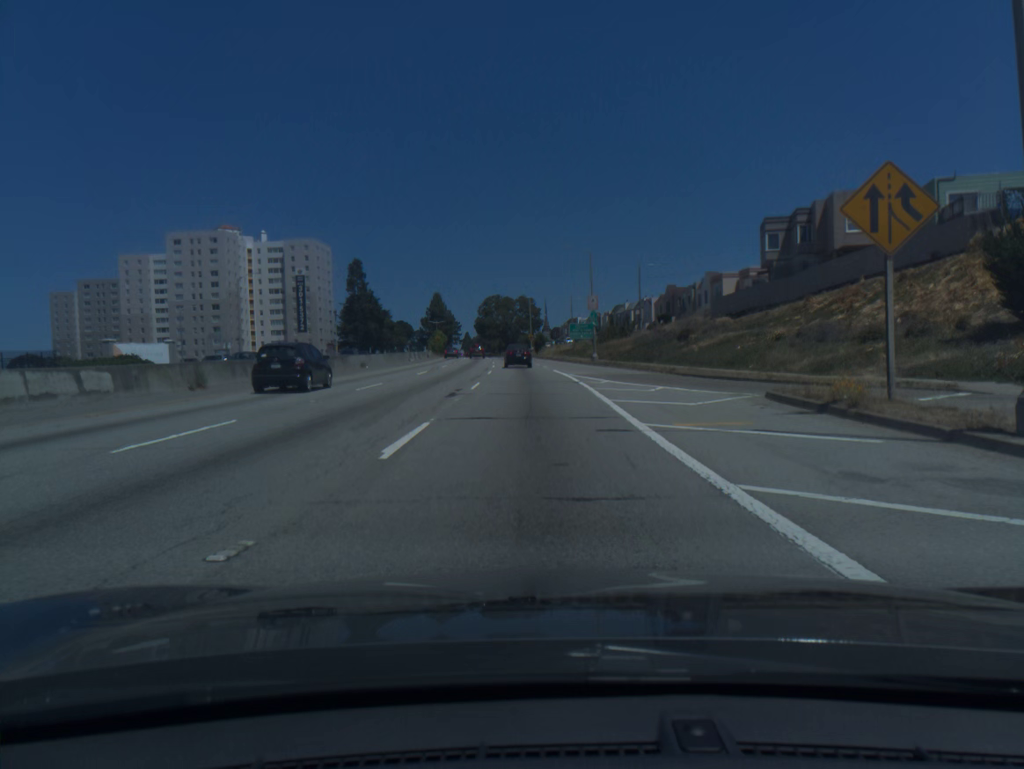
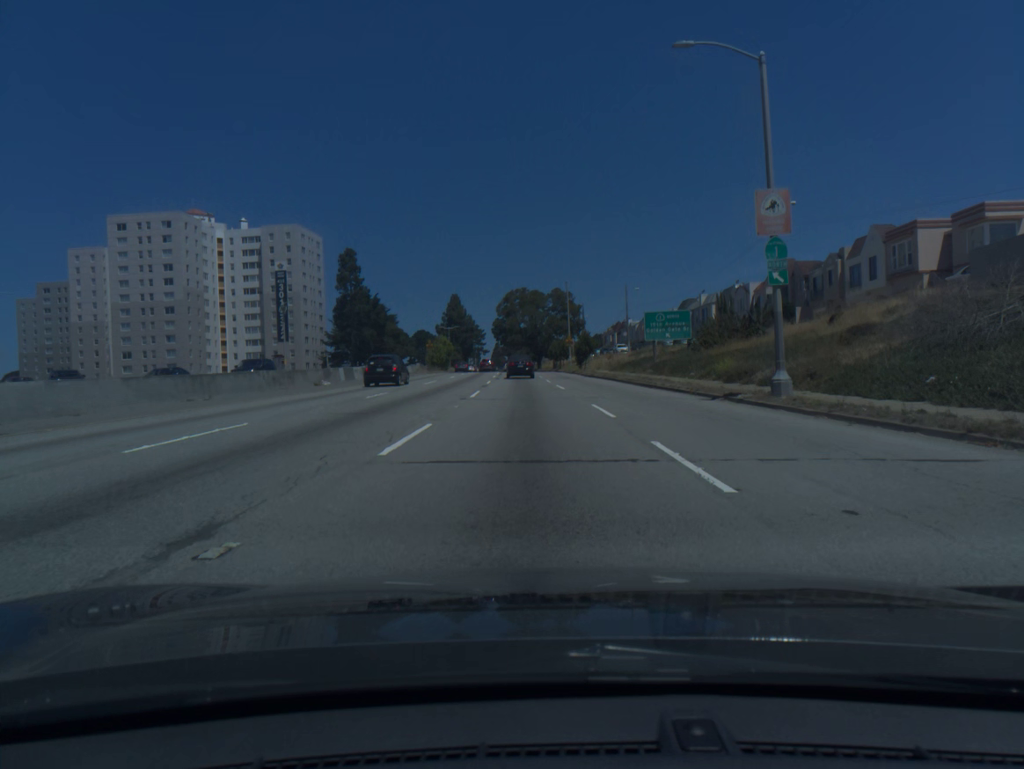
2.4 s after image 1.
(-0.8, +44.5) m; -2°
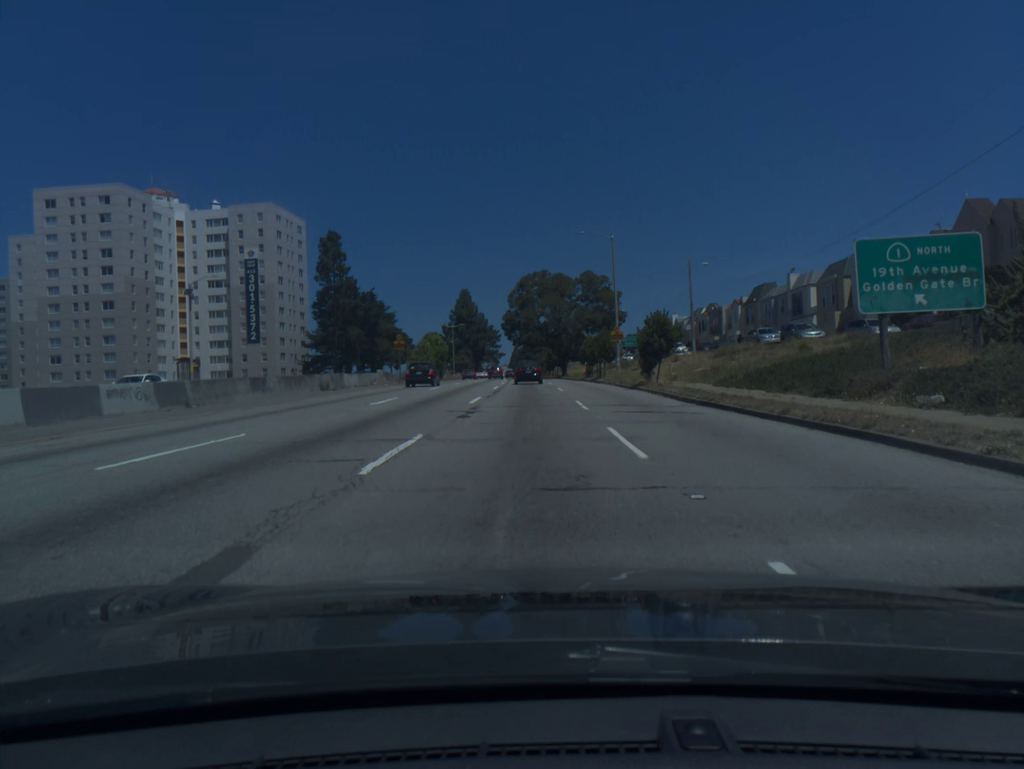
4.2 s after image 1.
(-0.6, +30.9) m; -2°
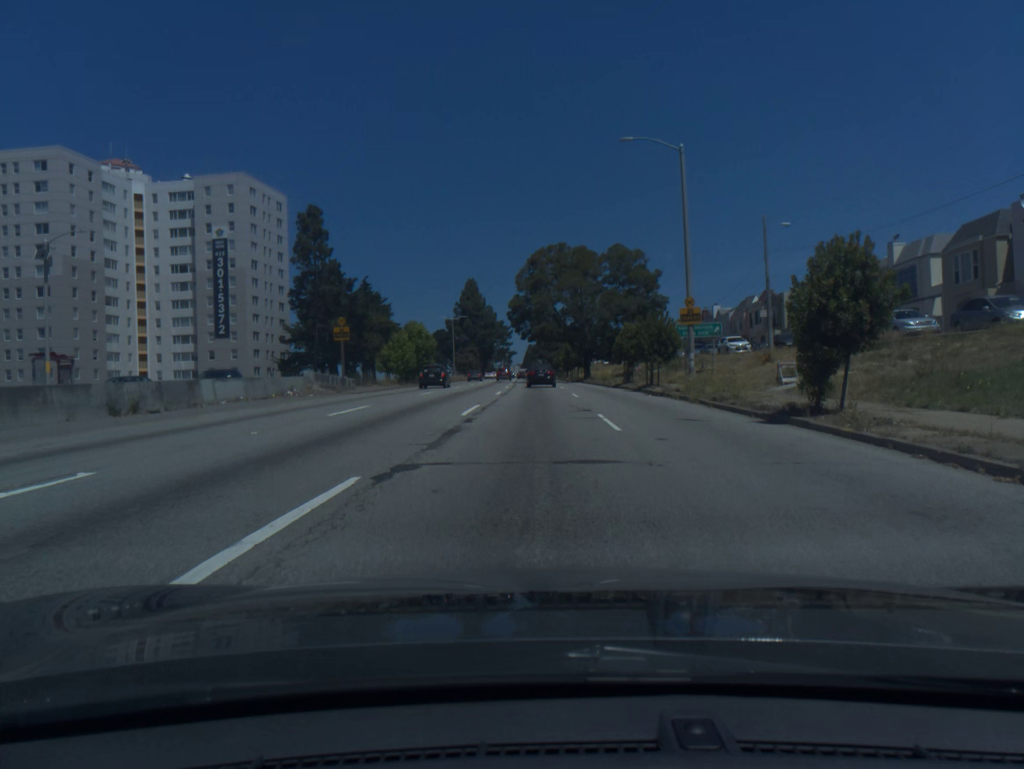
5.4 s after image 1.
(-0.2, +20.1) m; -1°
